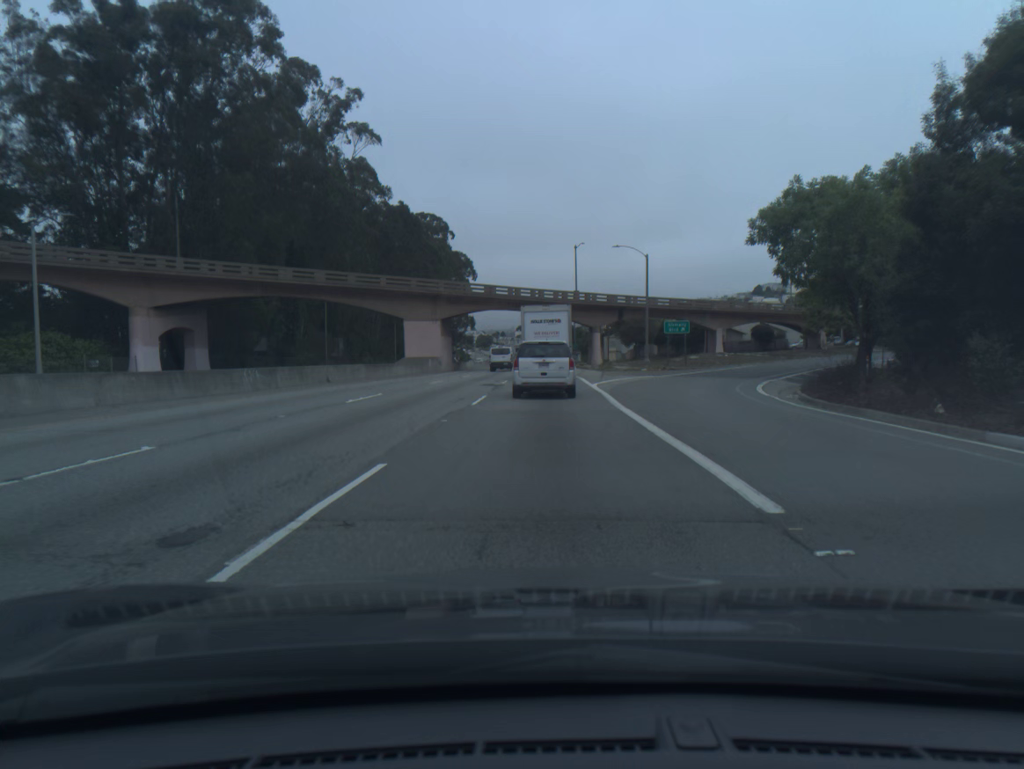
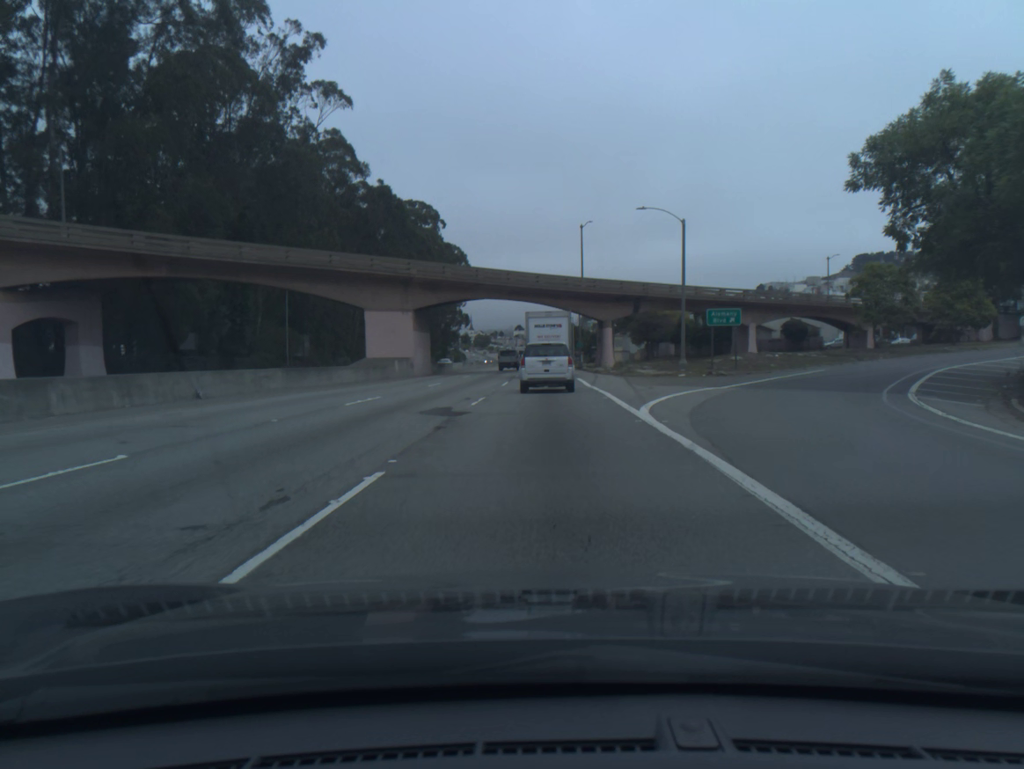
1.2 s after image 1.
(0.0, +15.3) m; 0°
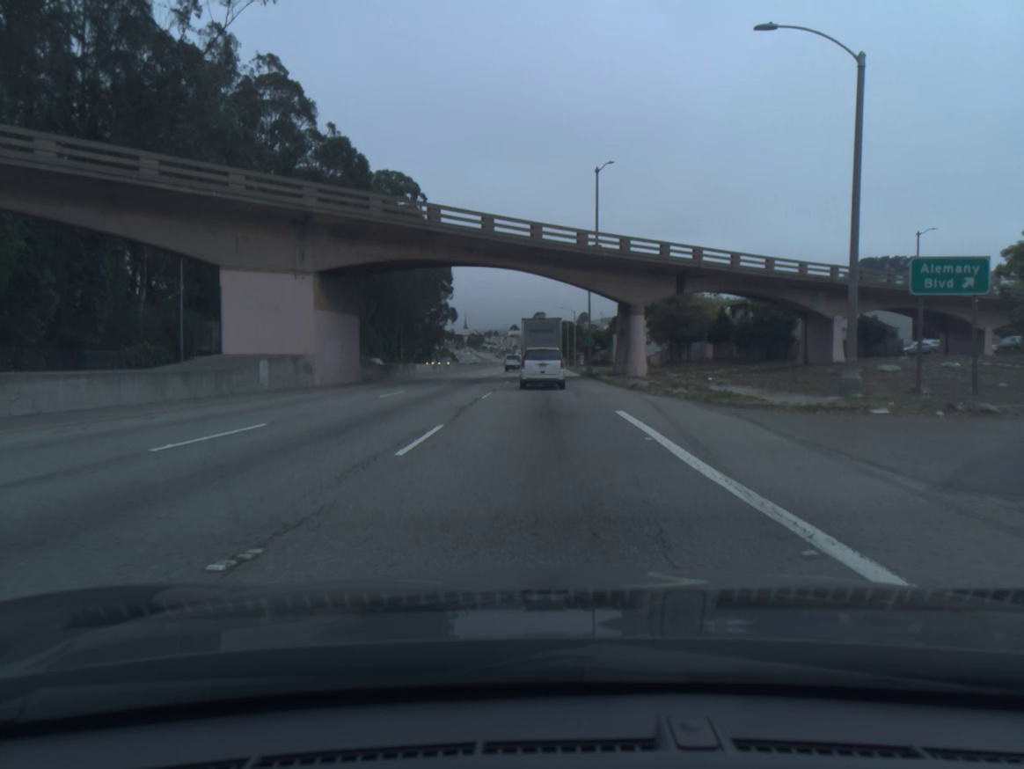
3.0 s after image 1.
(0.0, +24.3) m; 0°
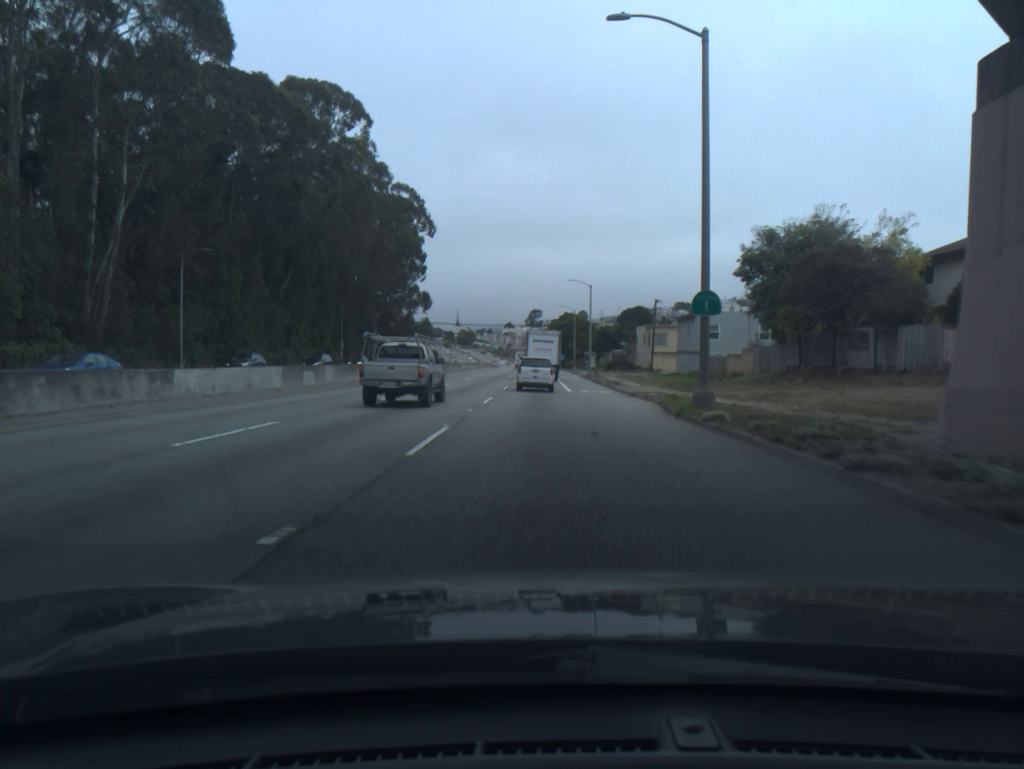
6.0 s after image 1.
(+0.2, +43.8) m; +1°
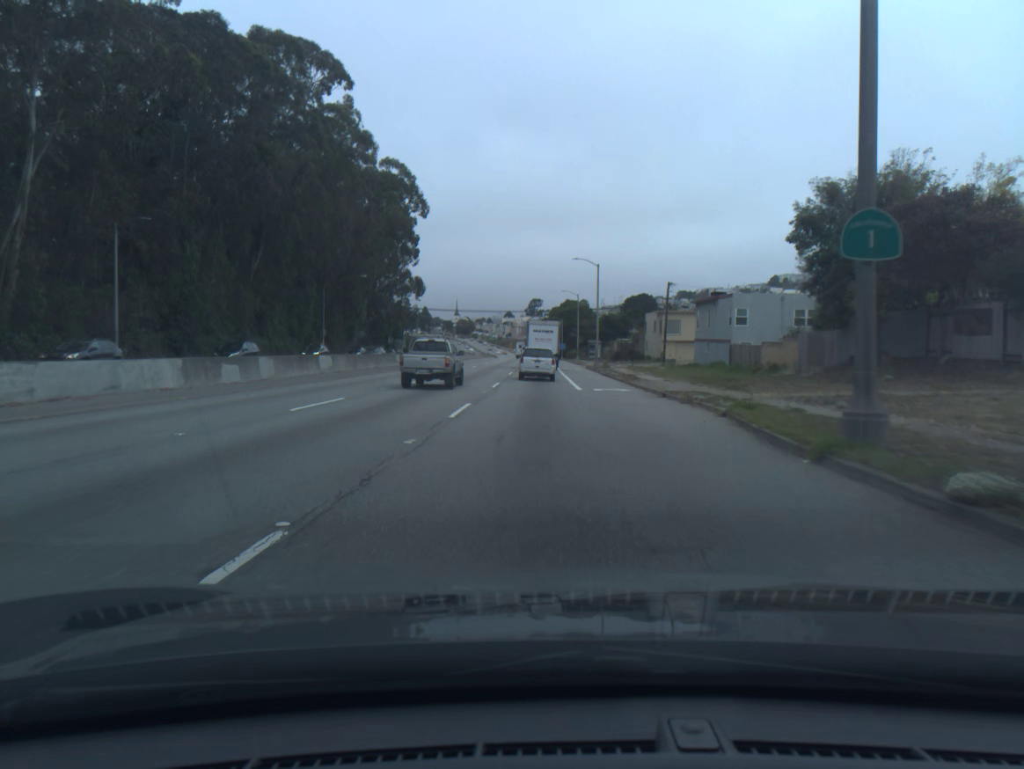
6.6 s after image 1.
(0.0, +9.2) m; 0°
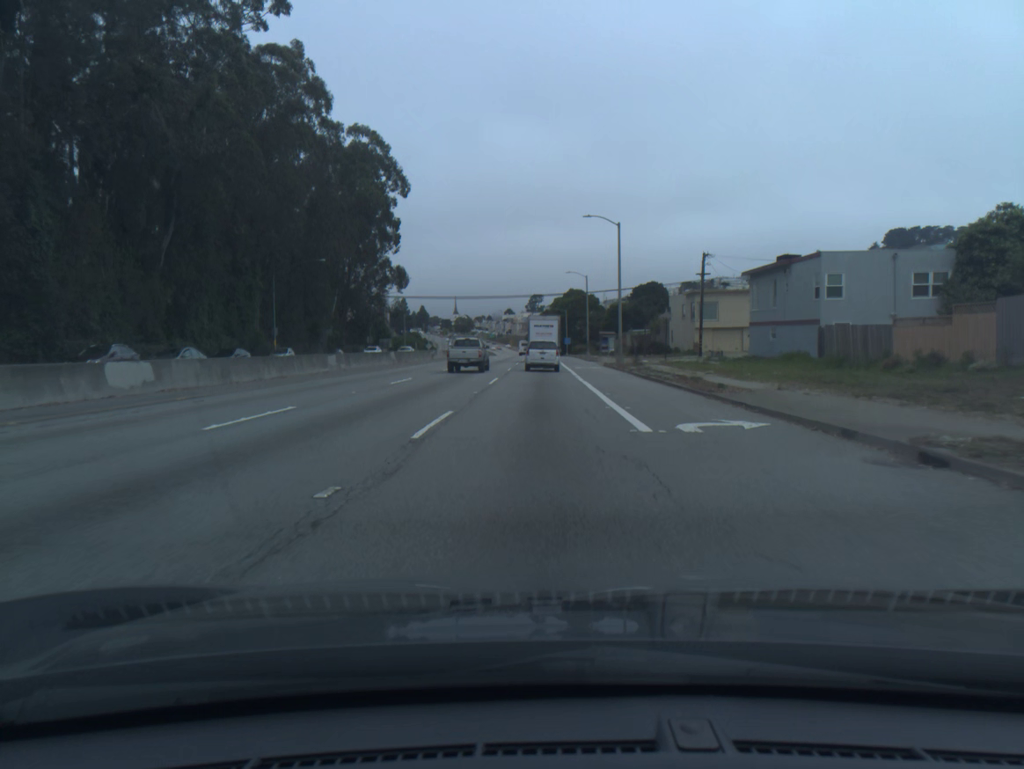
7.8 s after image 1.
(0.0, +19.0) m; 0°
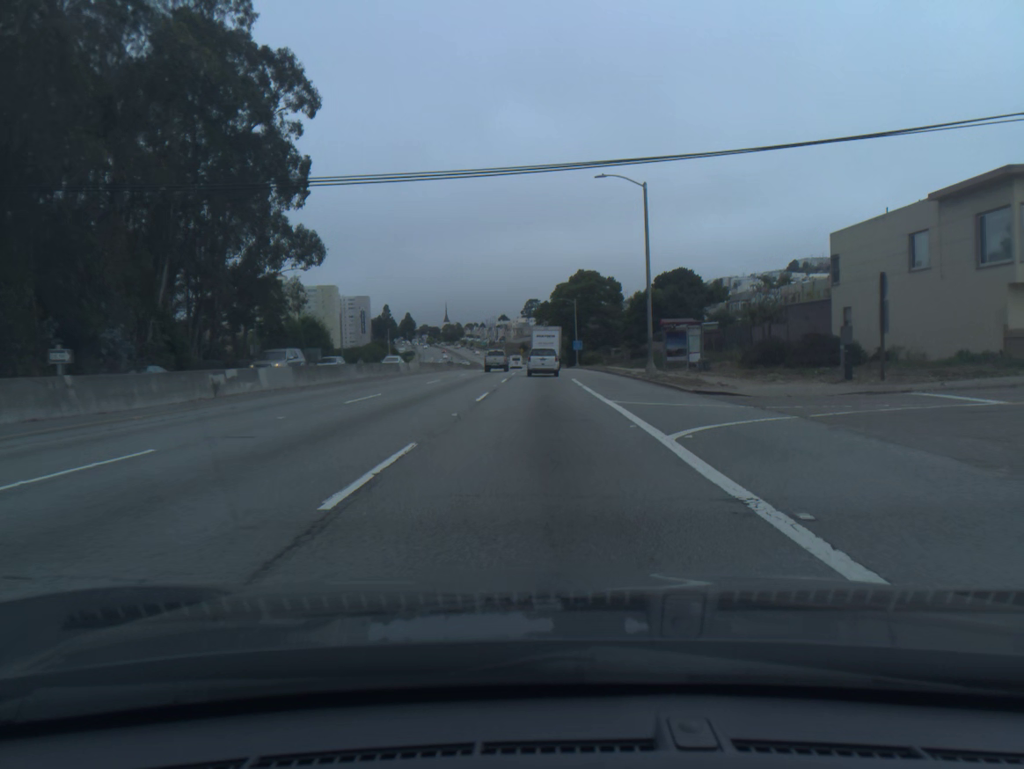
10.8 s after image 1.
(-0.2, +50.2) m; 0°
